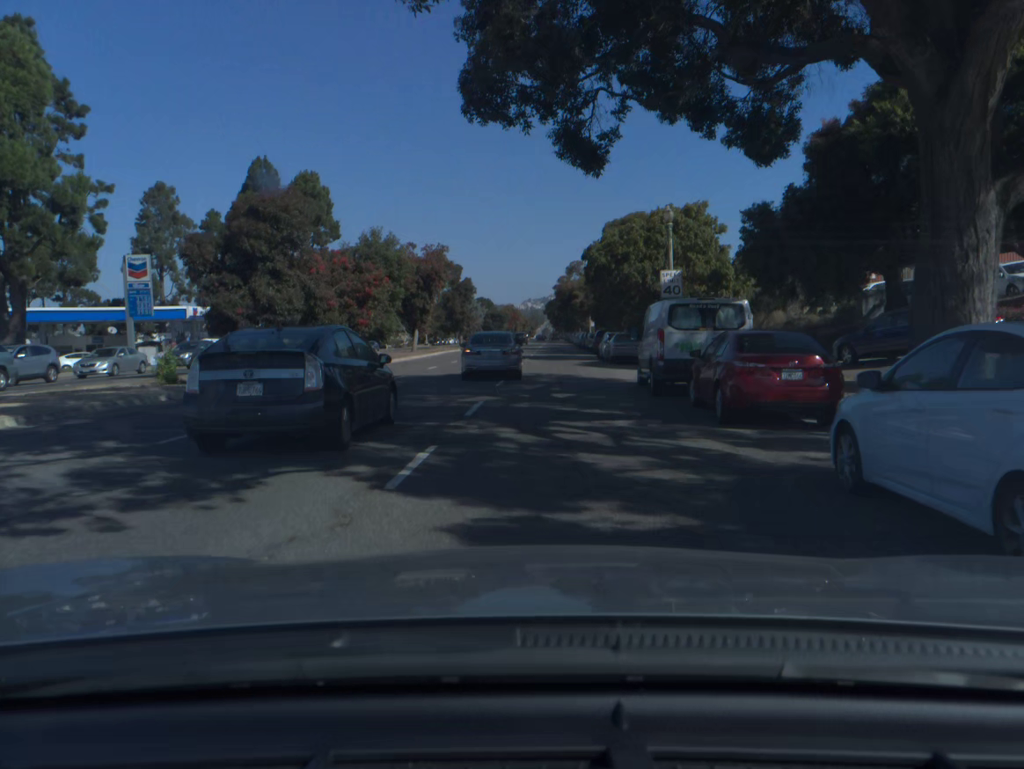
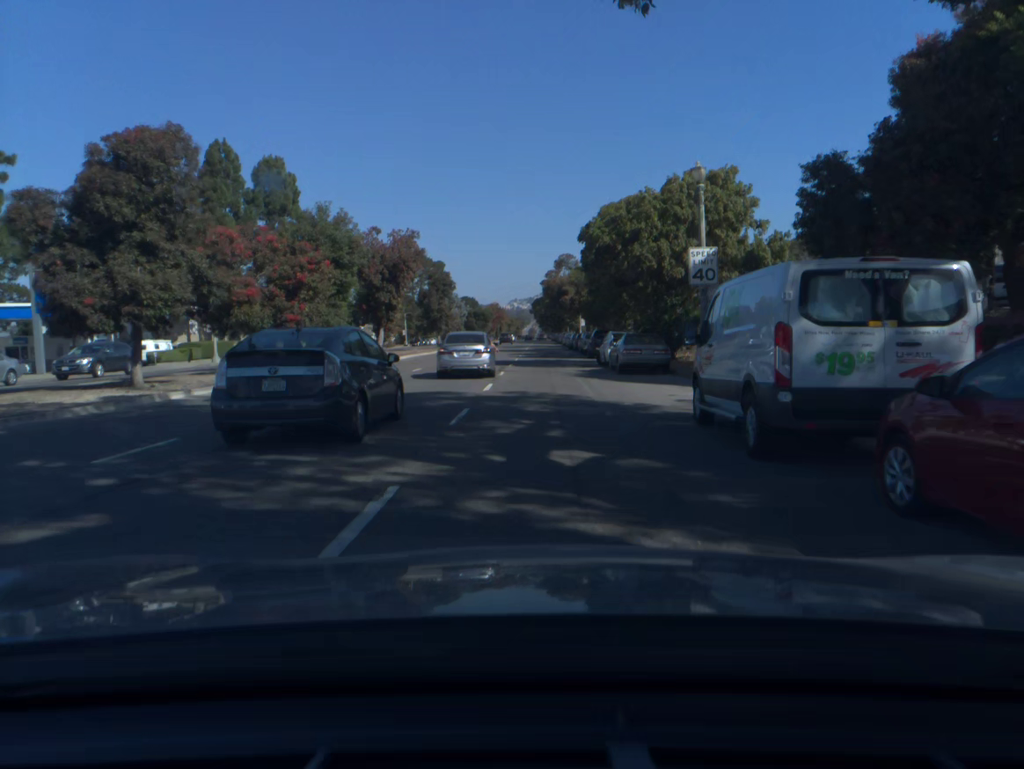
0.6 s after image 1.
(+0.1, +8.9) m; +1°
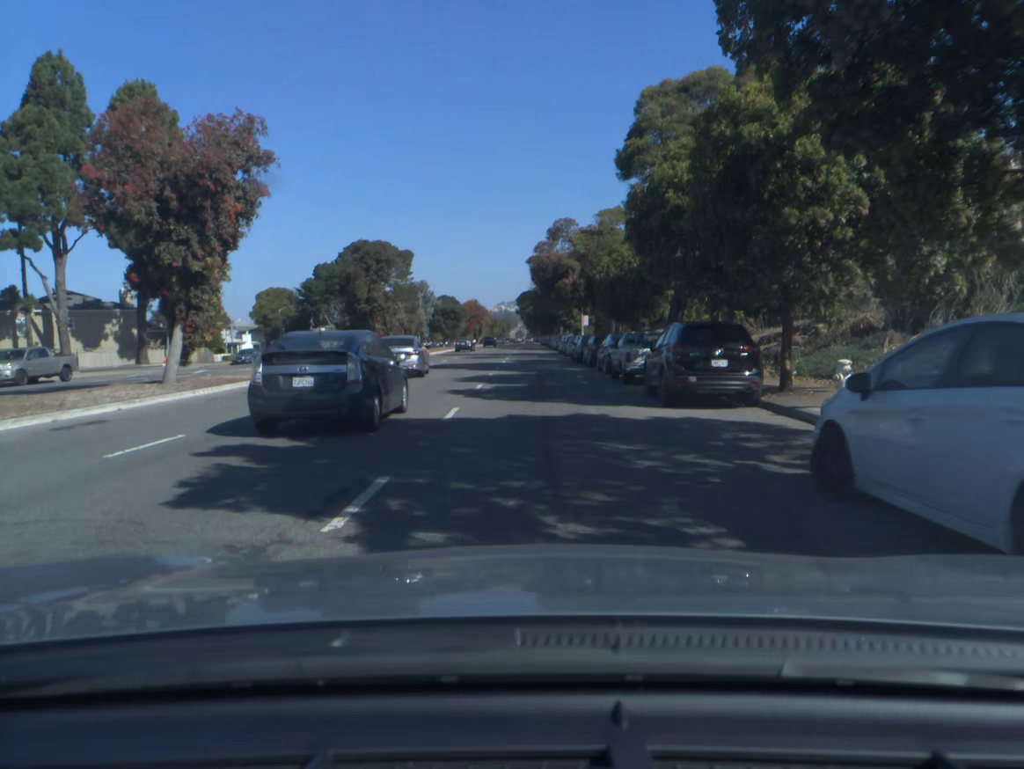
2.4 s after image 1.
(+0.3, +28.5) m; +1°
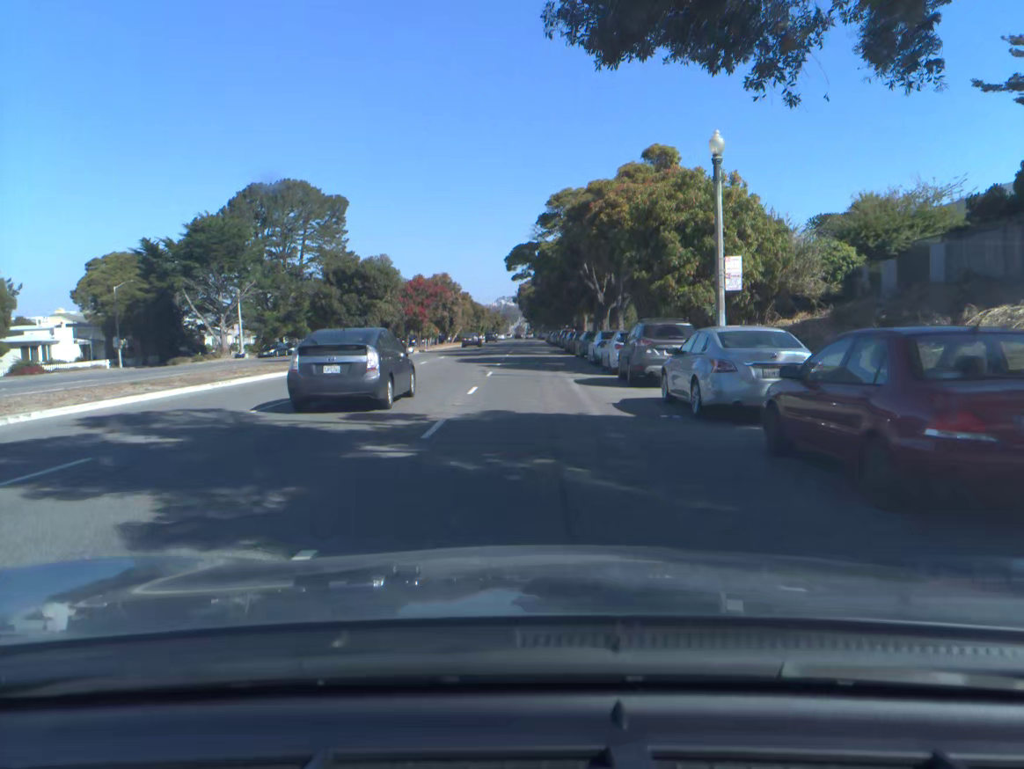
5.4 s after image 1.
(0.0, +53.8) m; 0°
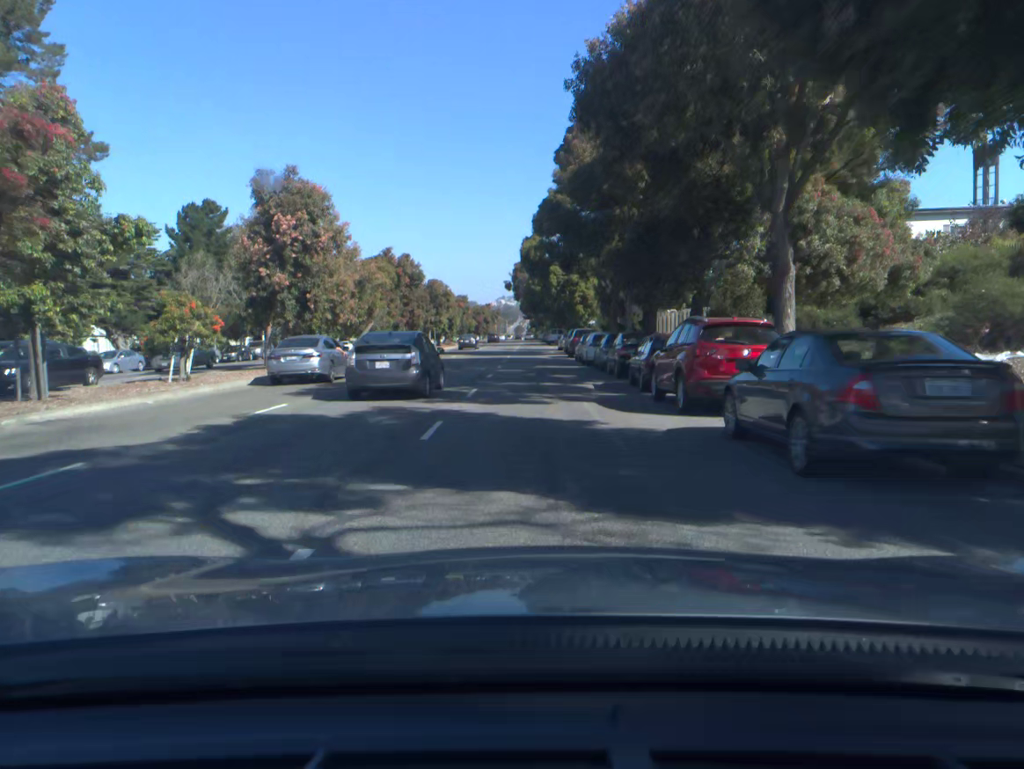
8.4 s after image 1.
(-0.3, +59.1) m; 0°
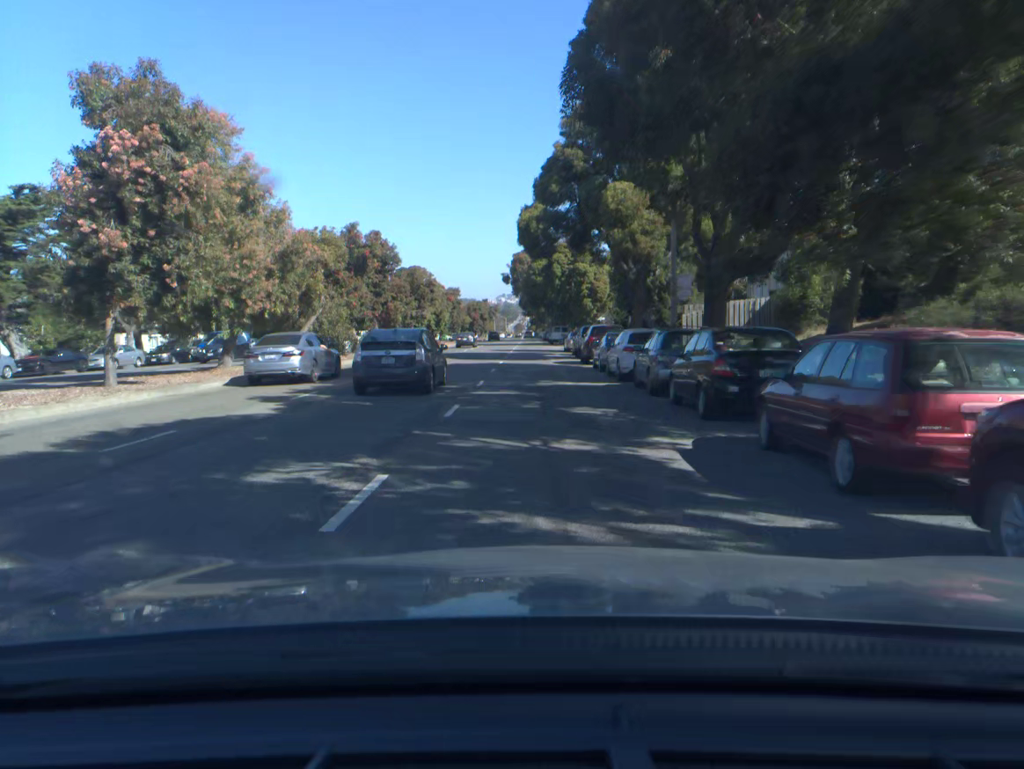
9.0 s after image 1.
(0.0, +12.3) m; 0°
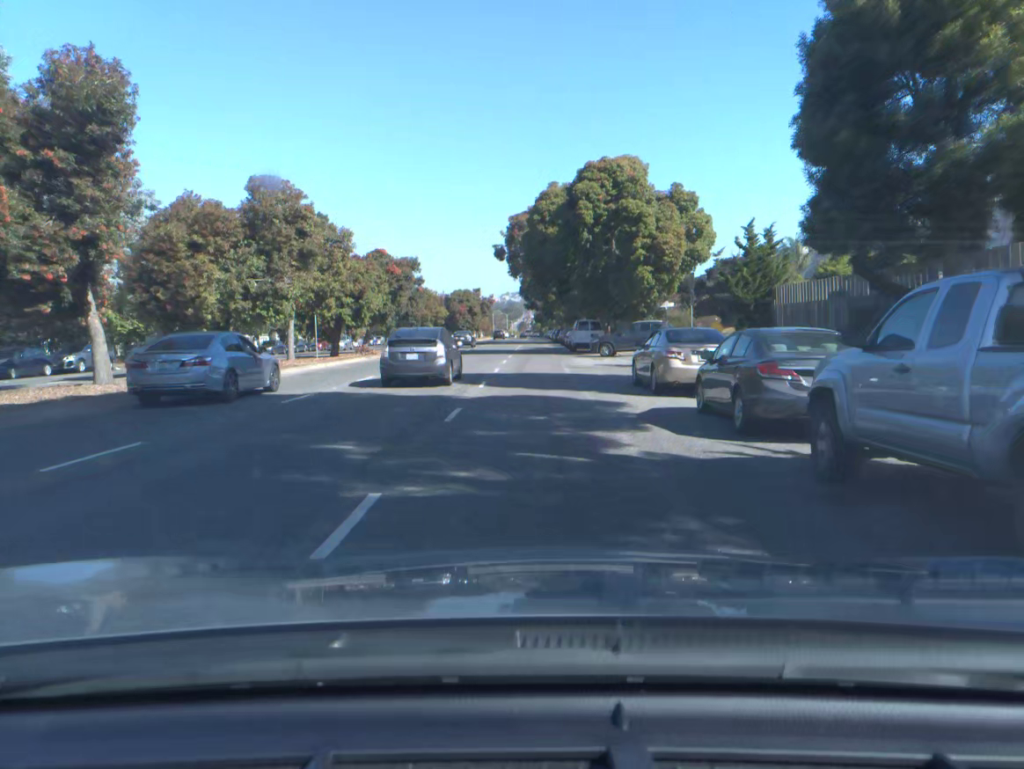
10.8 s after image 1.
(0.0, +37.5) m; 0°
